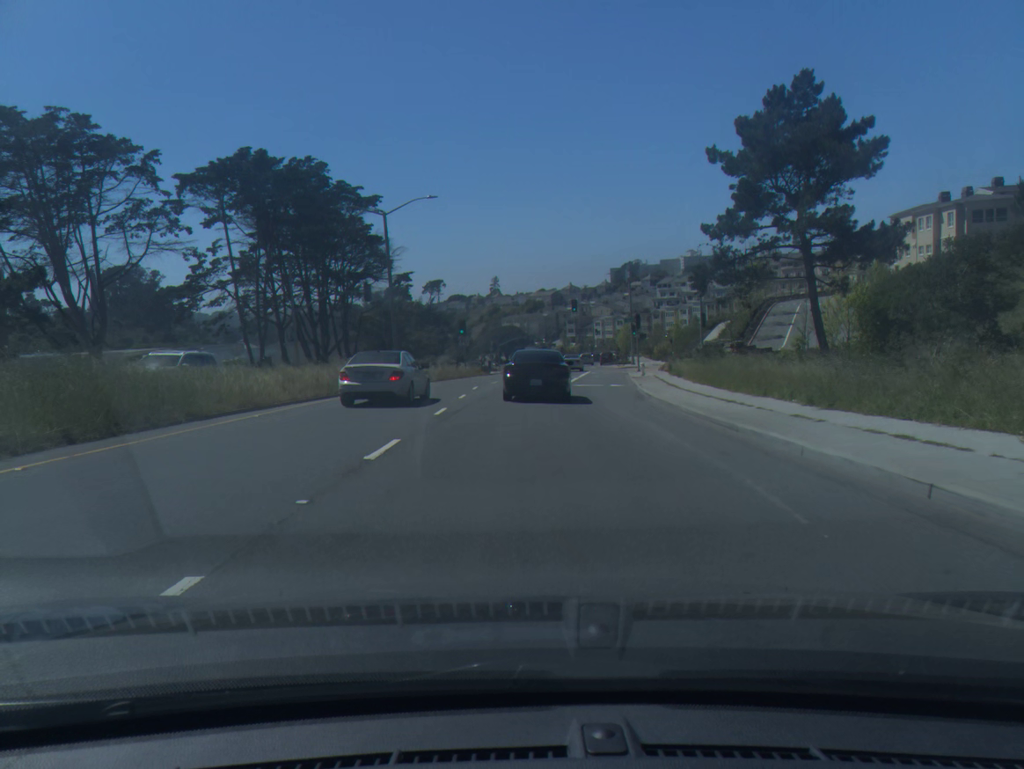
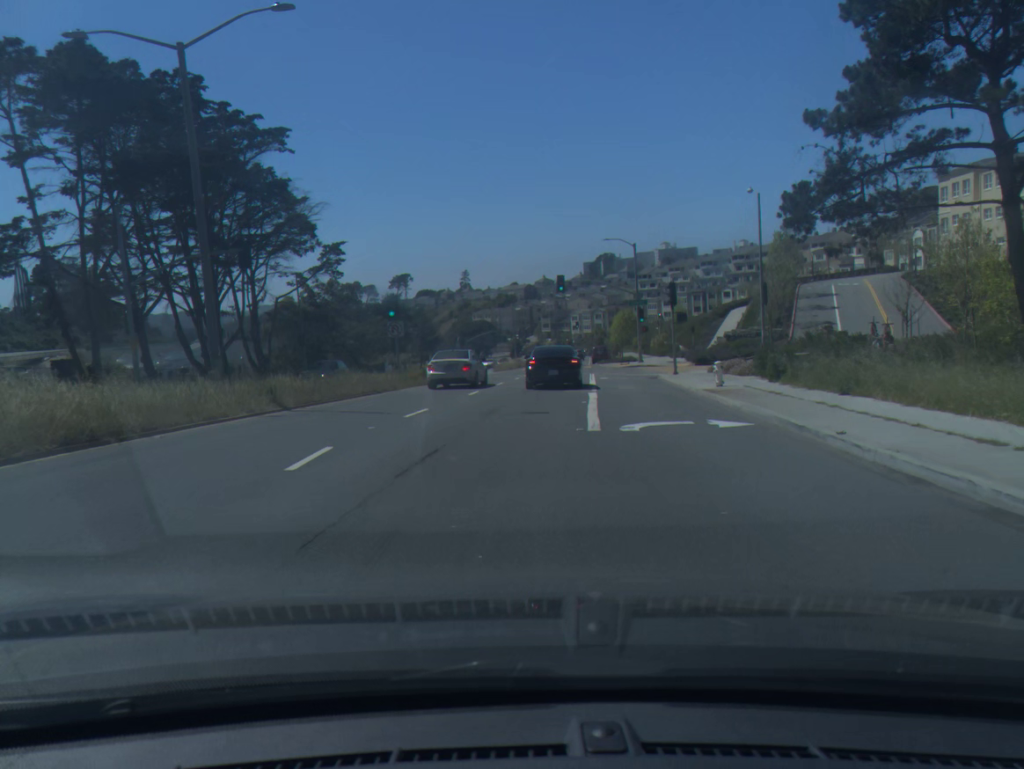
(+0.3, +22.1) m; +2°
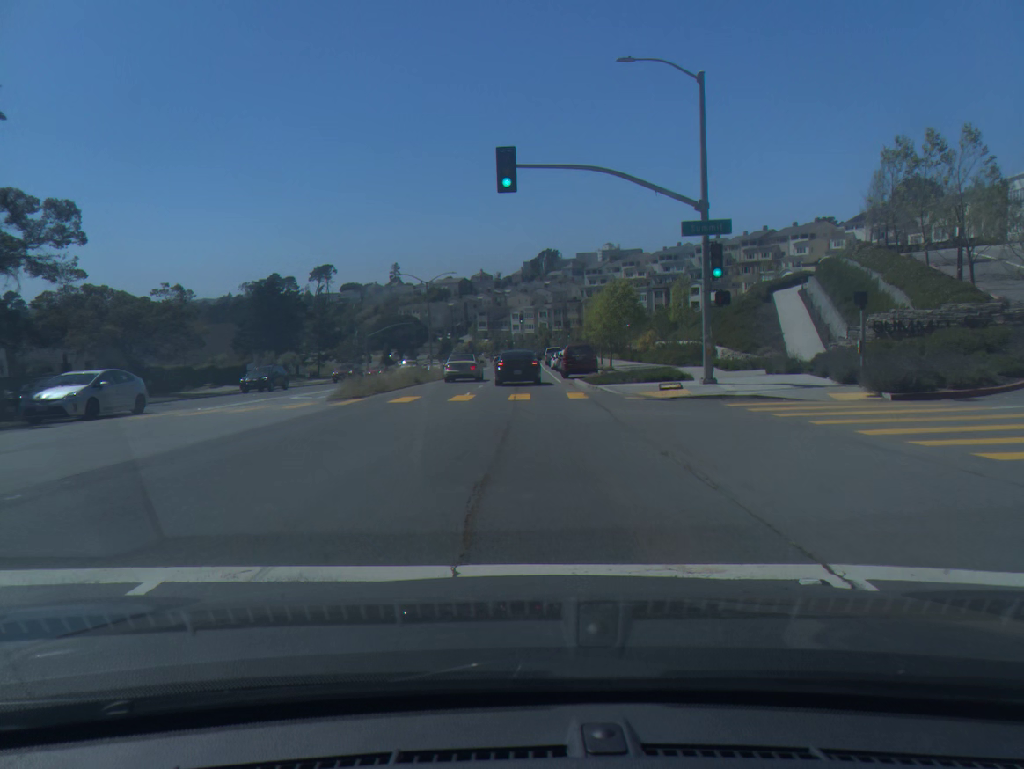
(+1.7, +39.1) m; +4°
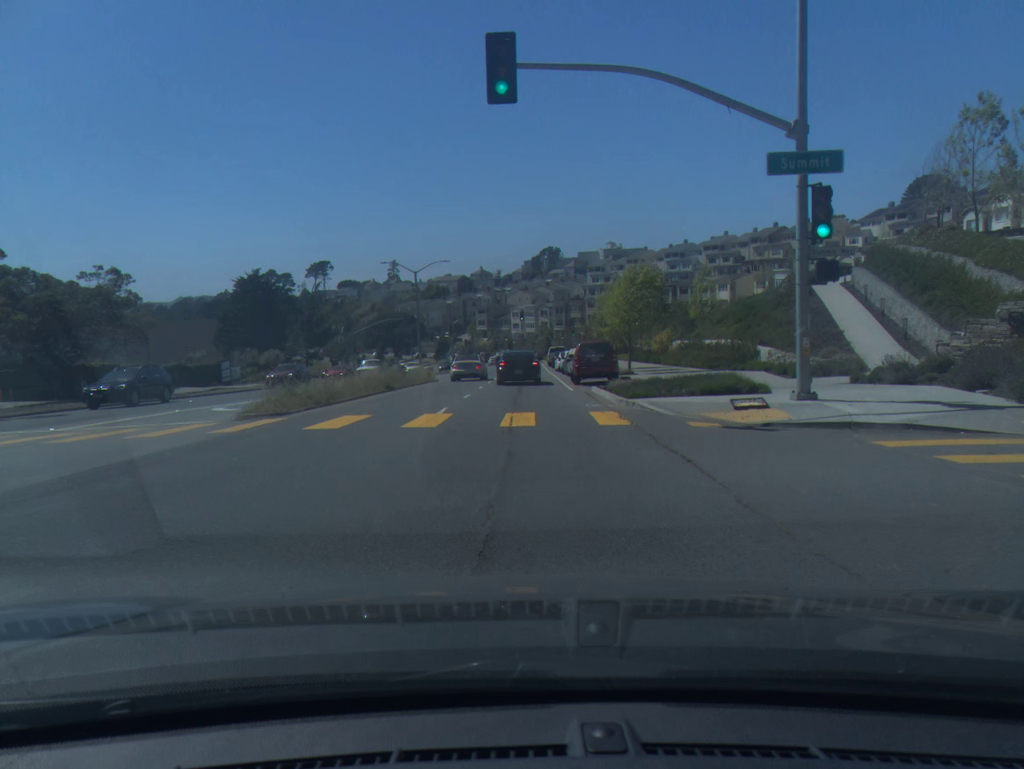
(0.0, +8.2) m; 0°
